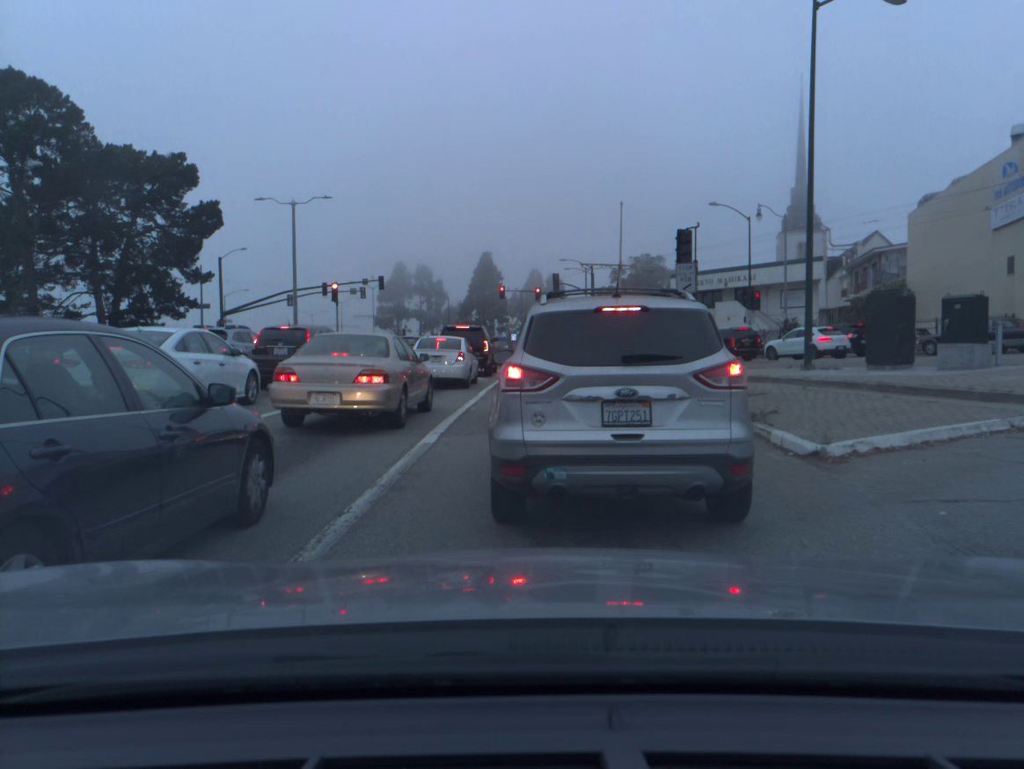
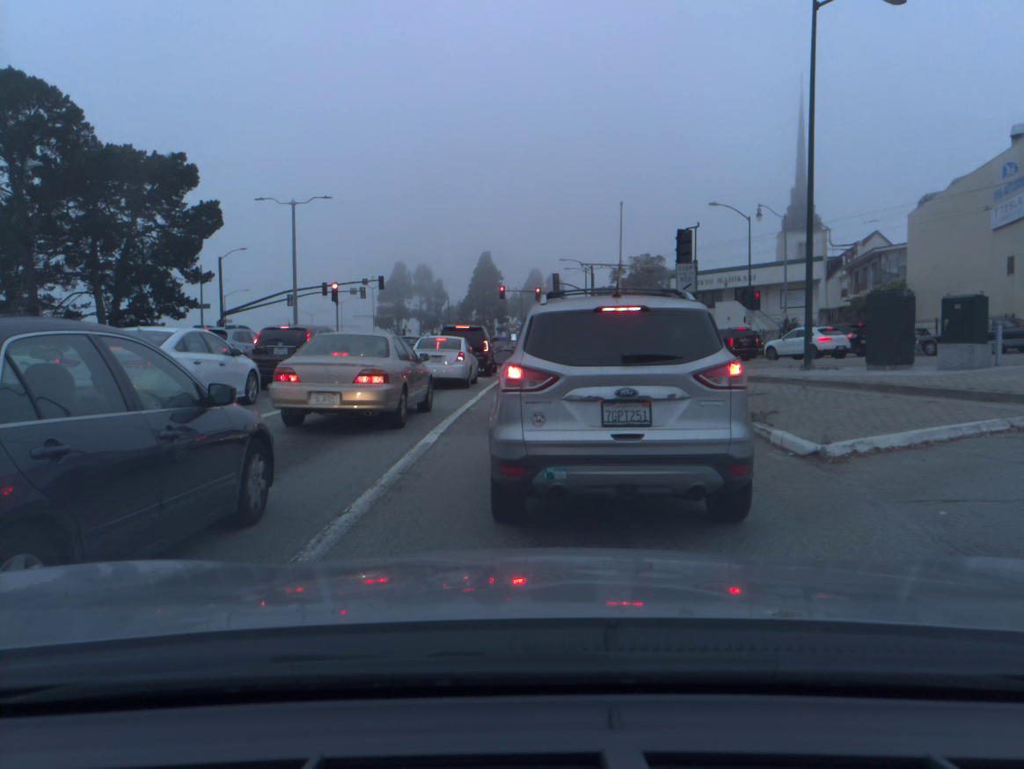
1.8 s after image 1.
(0.0, 0.0) m; 0°
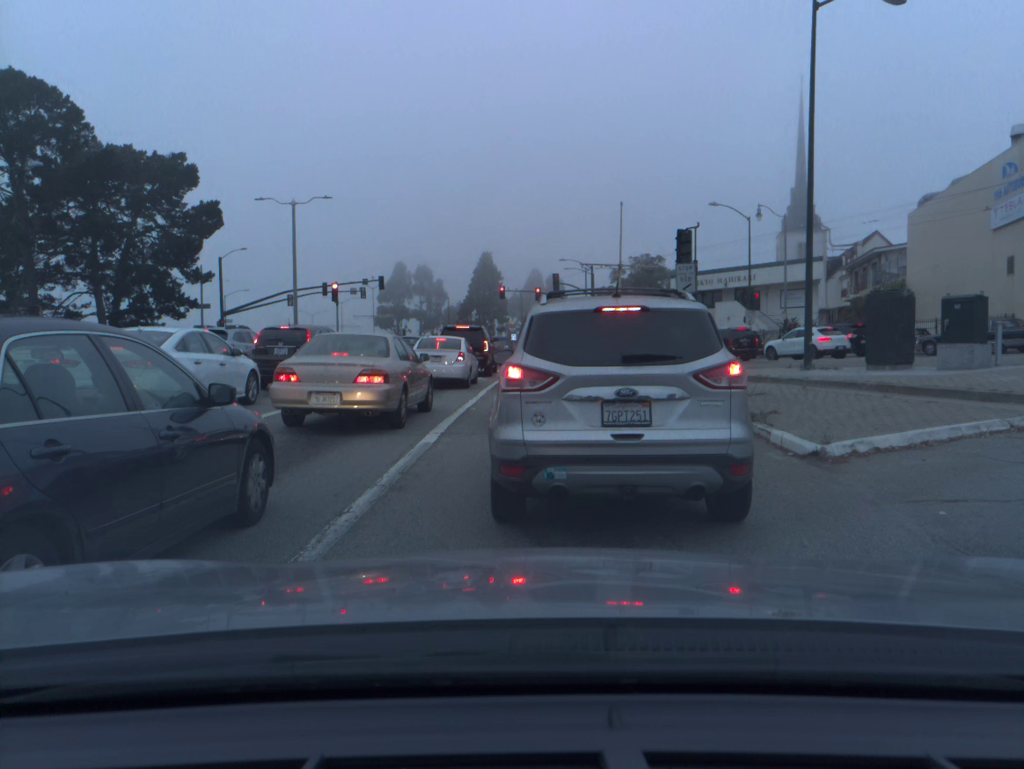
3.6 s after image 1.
(0.0, 0.0) m; 0°
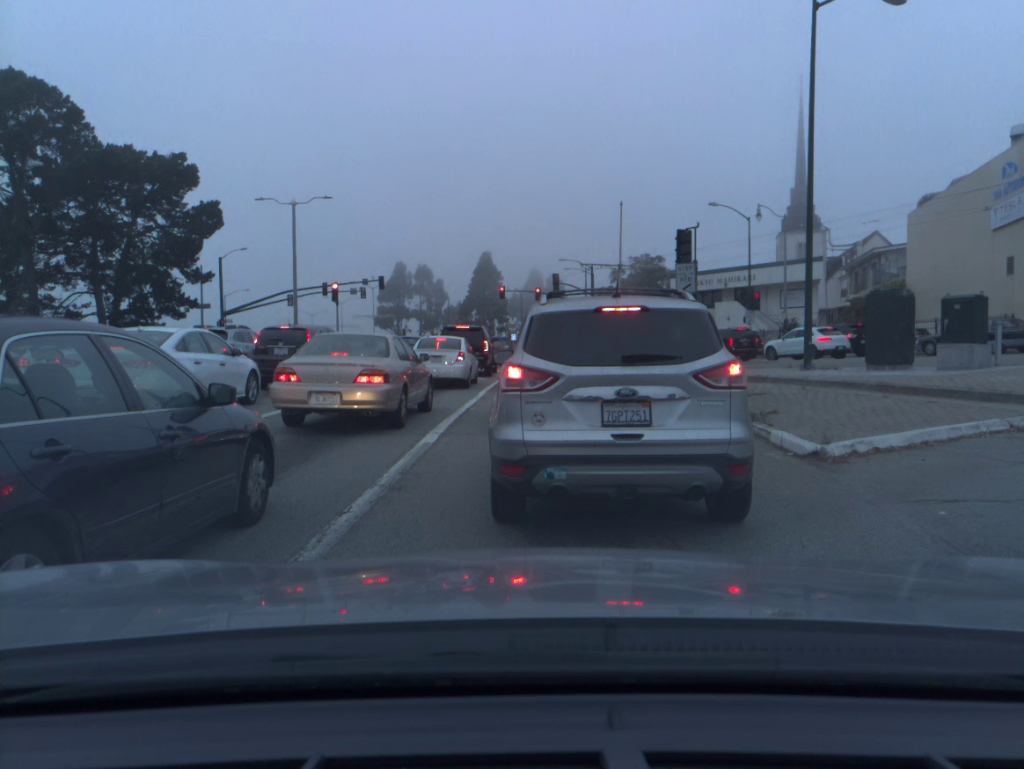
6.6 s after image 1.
(0.0, 0.0) m; 0°
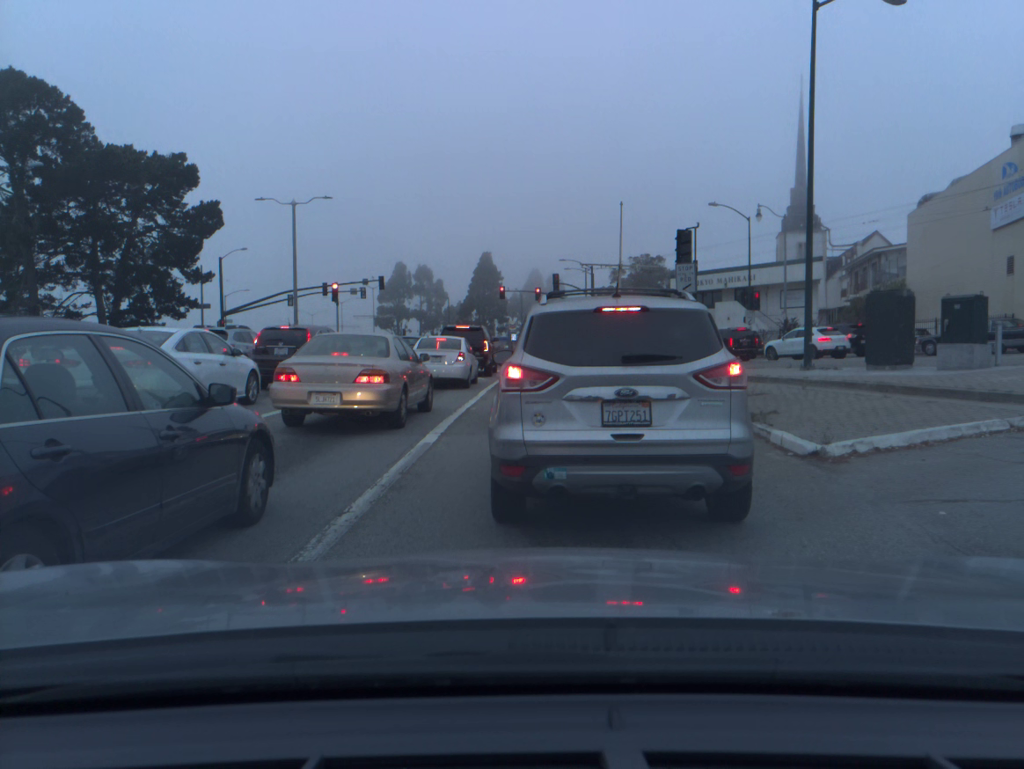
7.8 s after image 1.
(0.0, 0.0) m; 0°
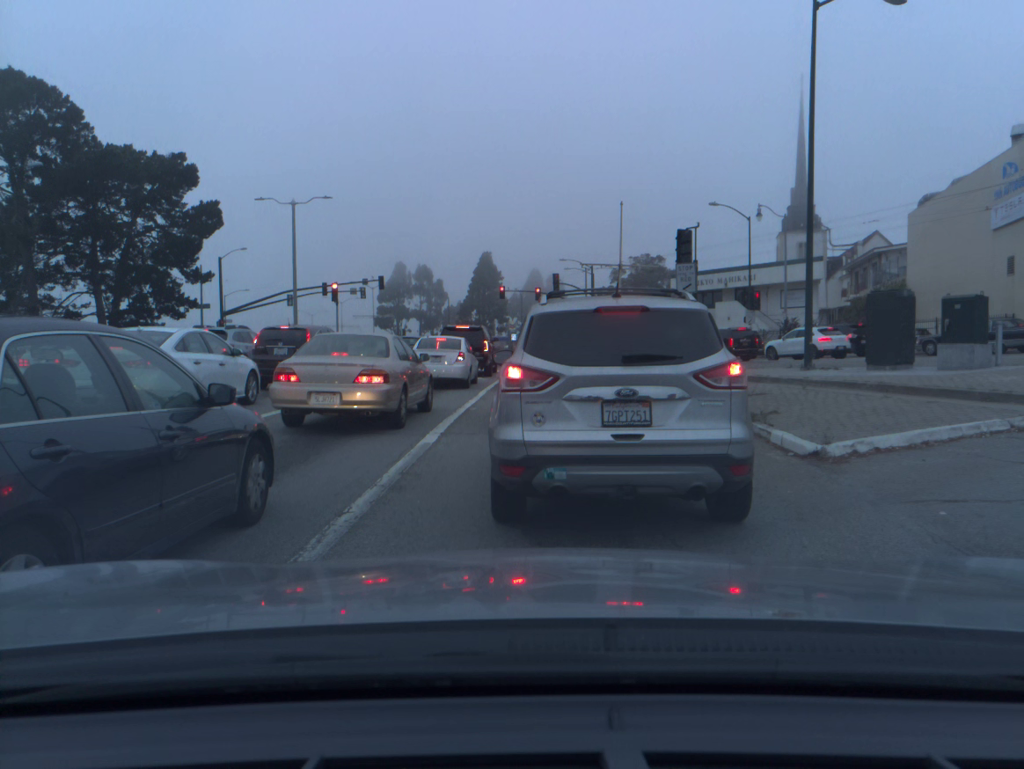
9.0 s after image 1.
(0.0, 0.0) m; 0°
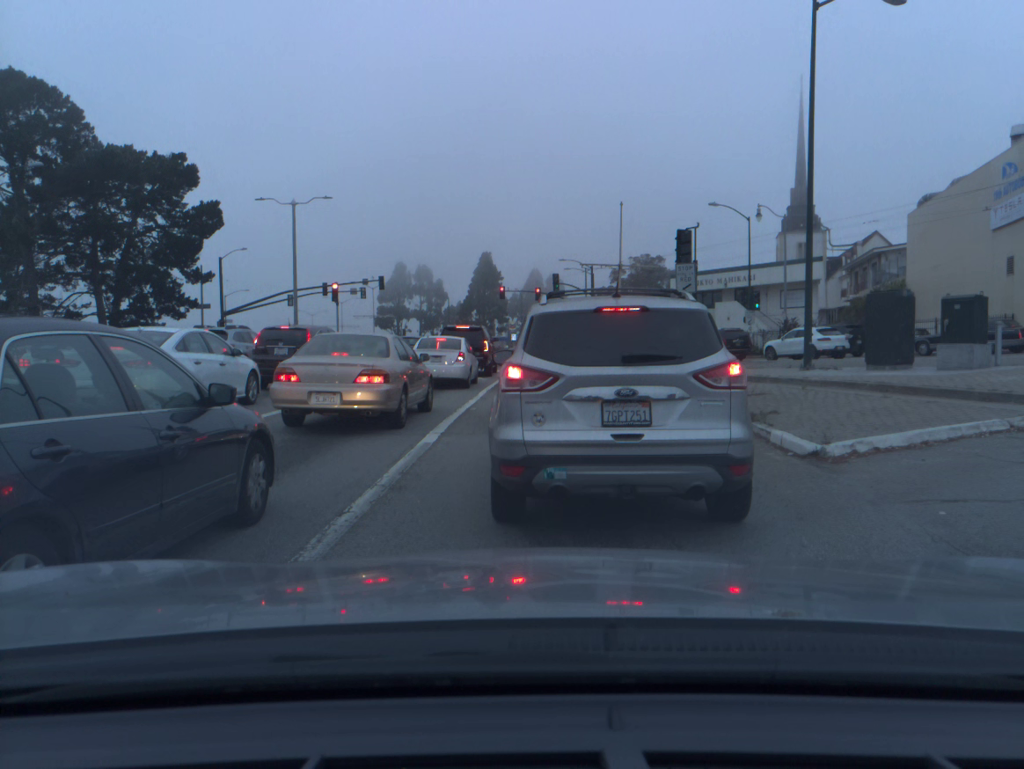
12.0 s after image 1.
(0.0, 0.0) m; 0°
